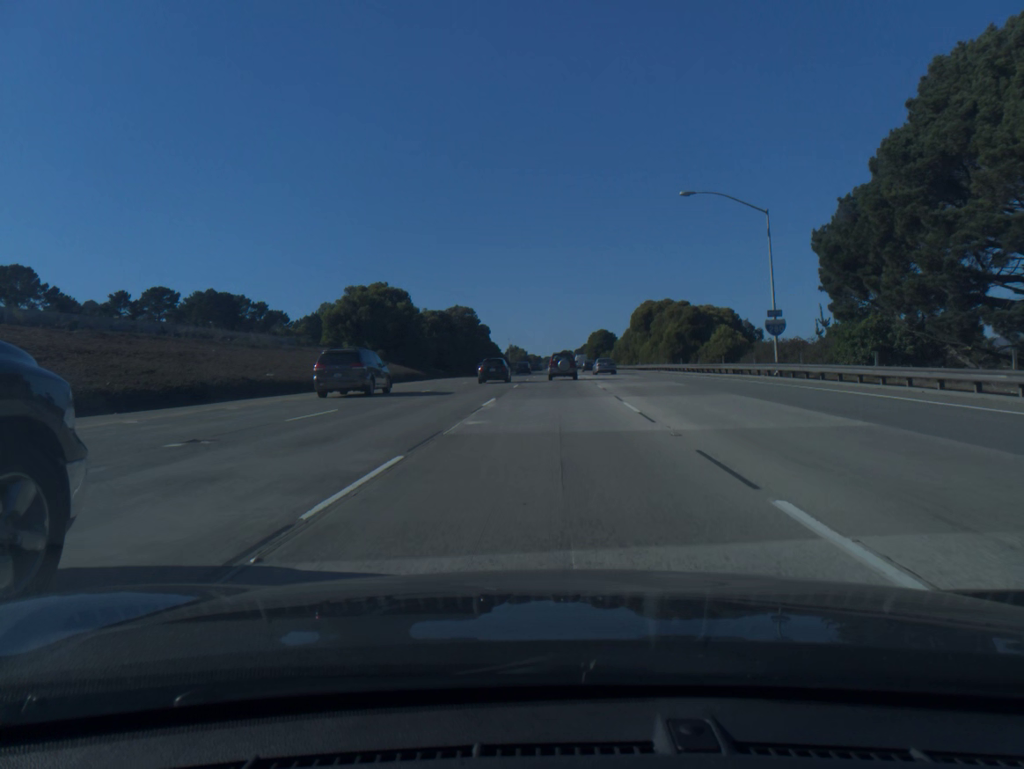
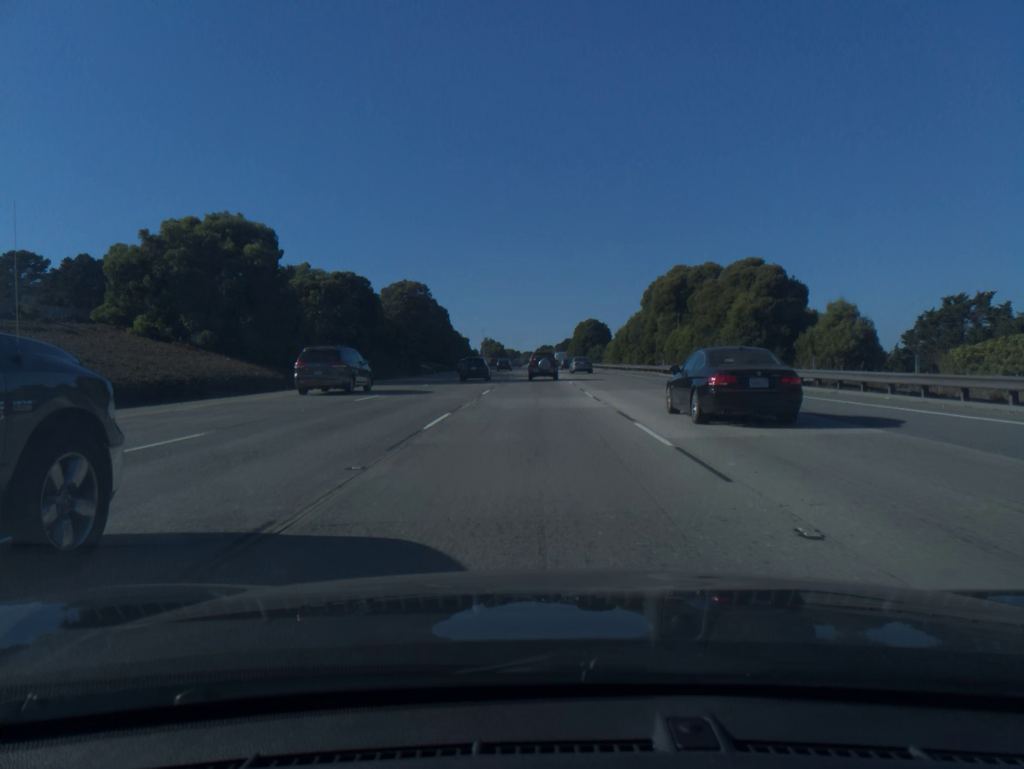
(+0.7, +36.0) m; +2°
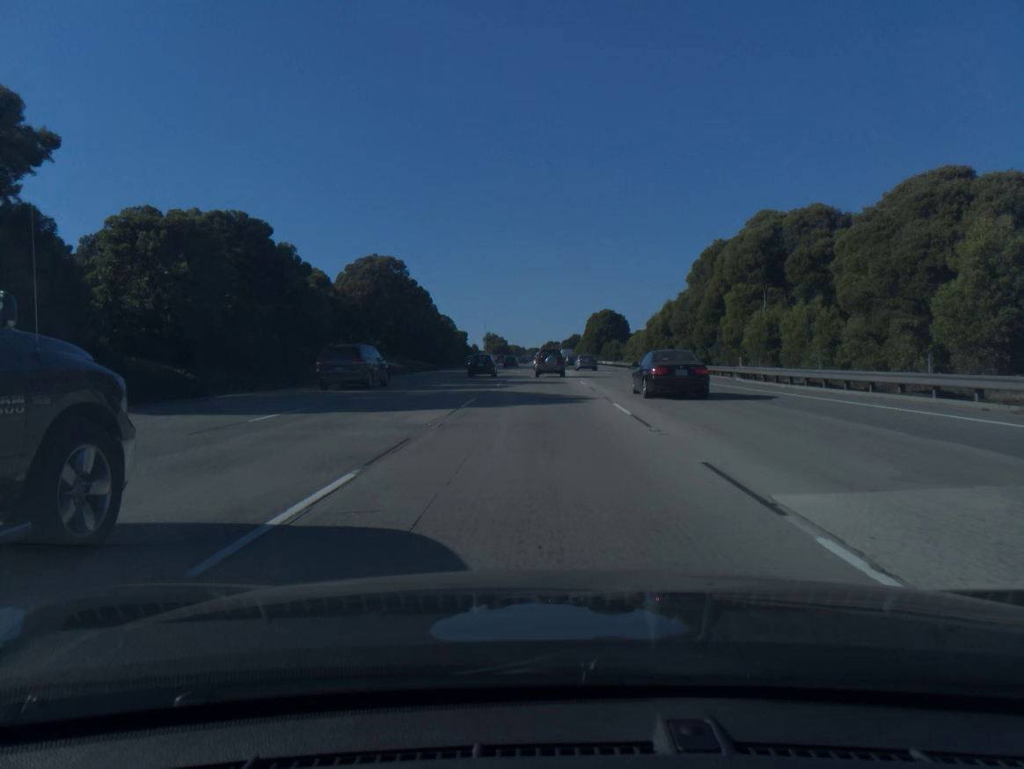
(-0.1, +23.8) m; 0°
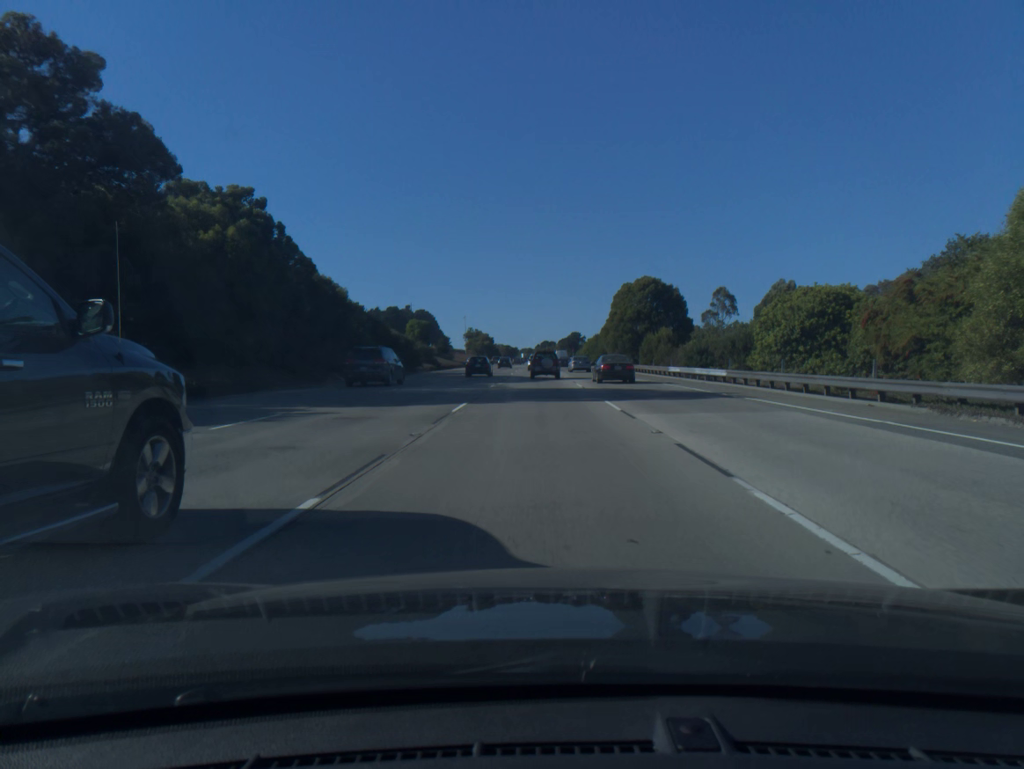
(+0.1, +60.1) m; 0°
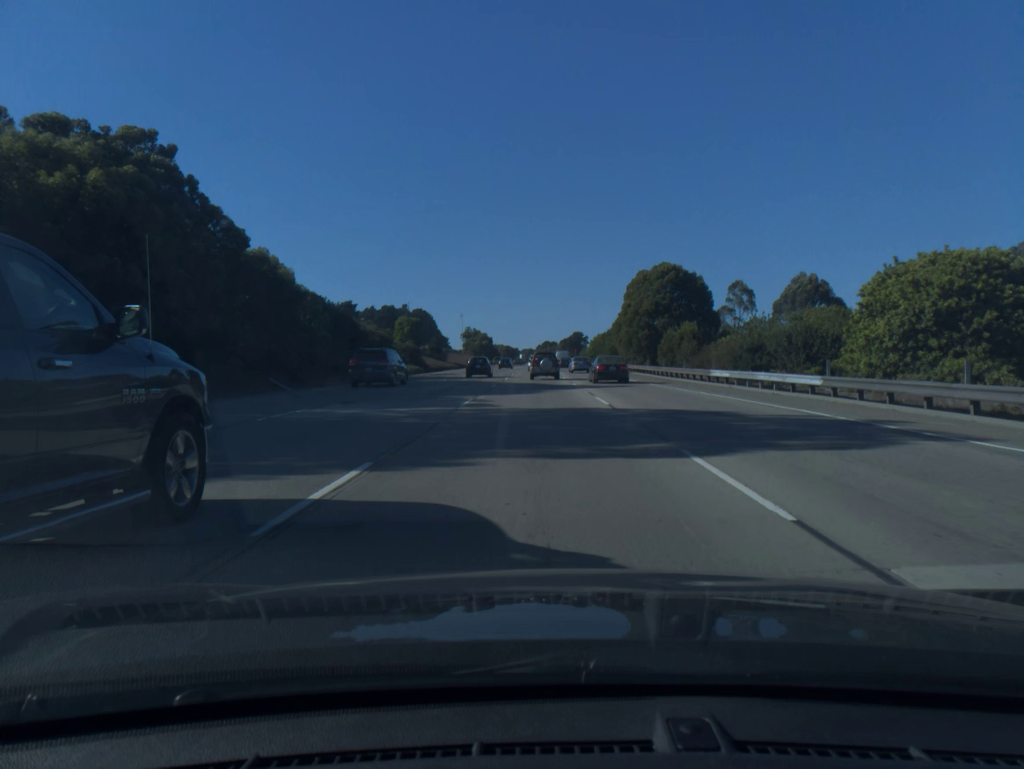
(0.0, +12.1) m; 0°
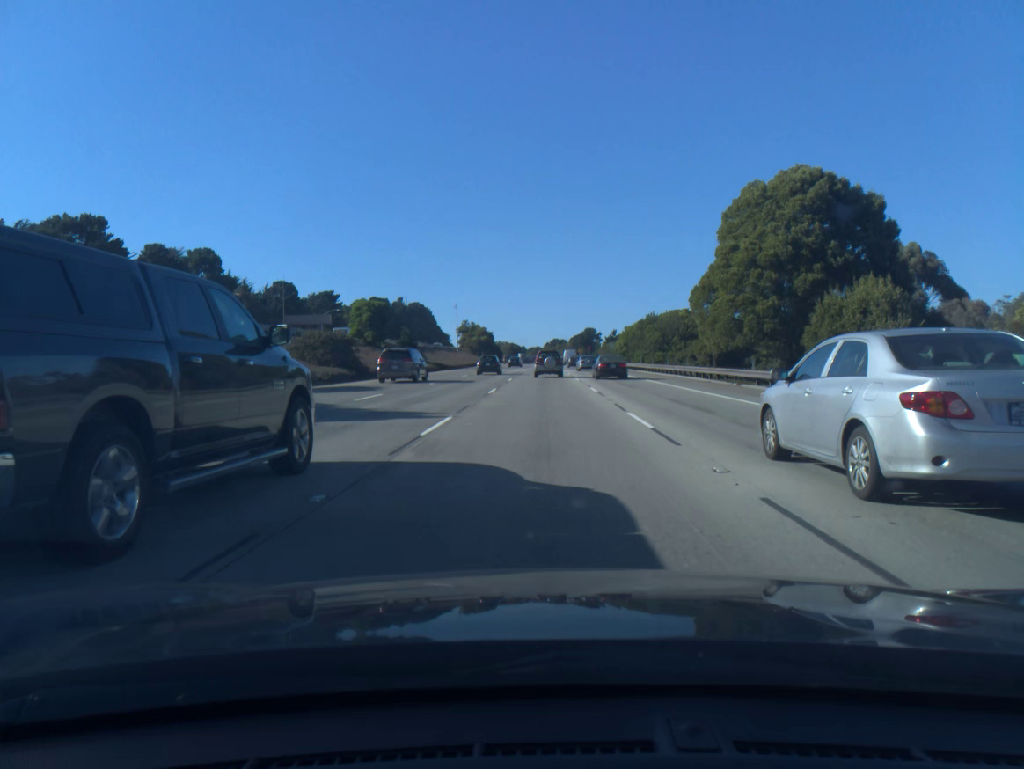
(-0.1, +36.4) m; 0°
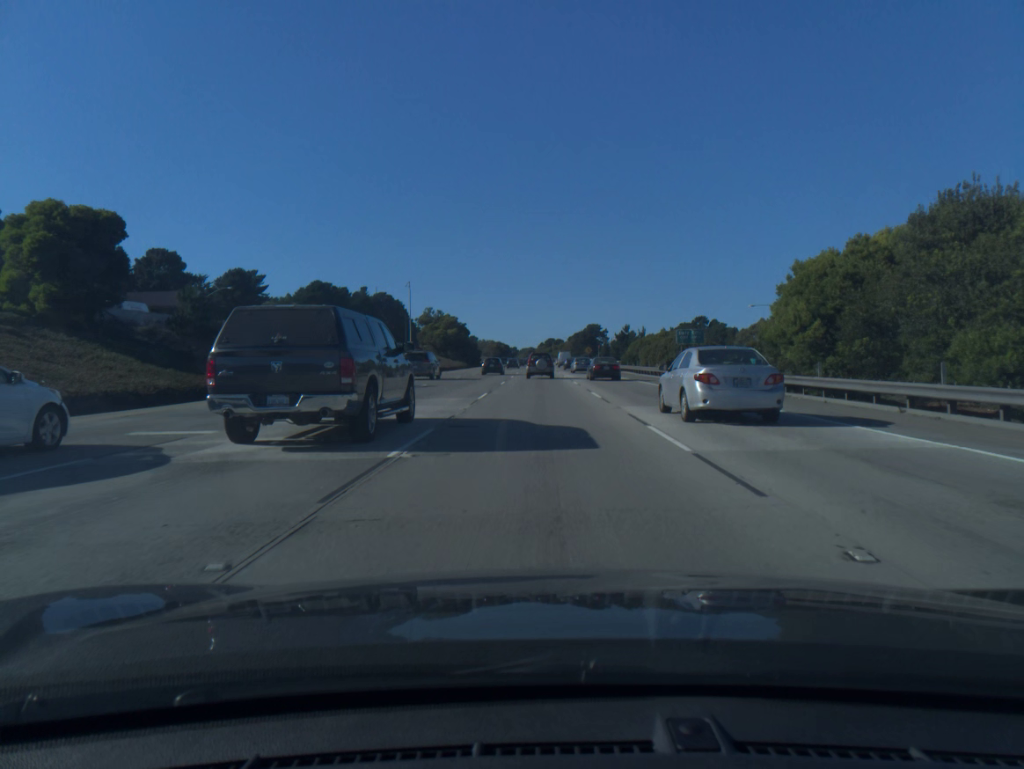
(+0.1, +61.4) m; 0°
